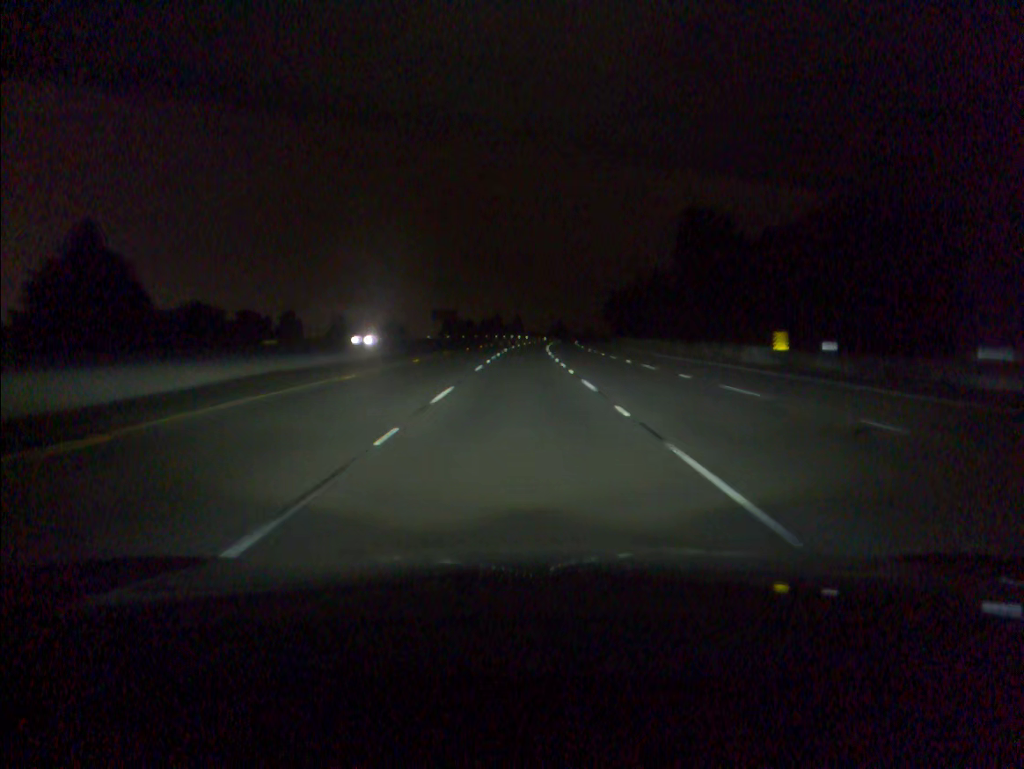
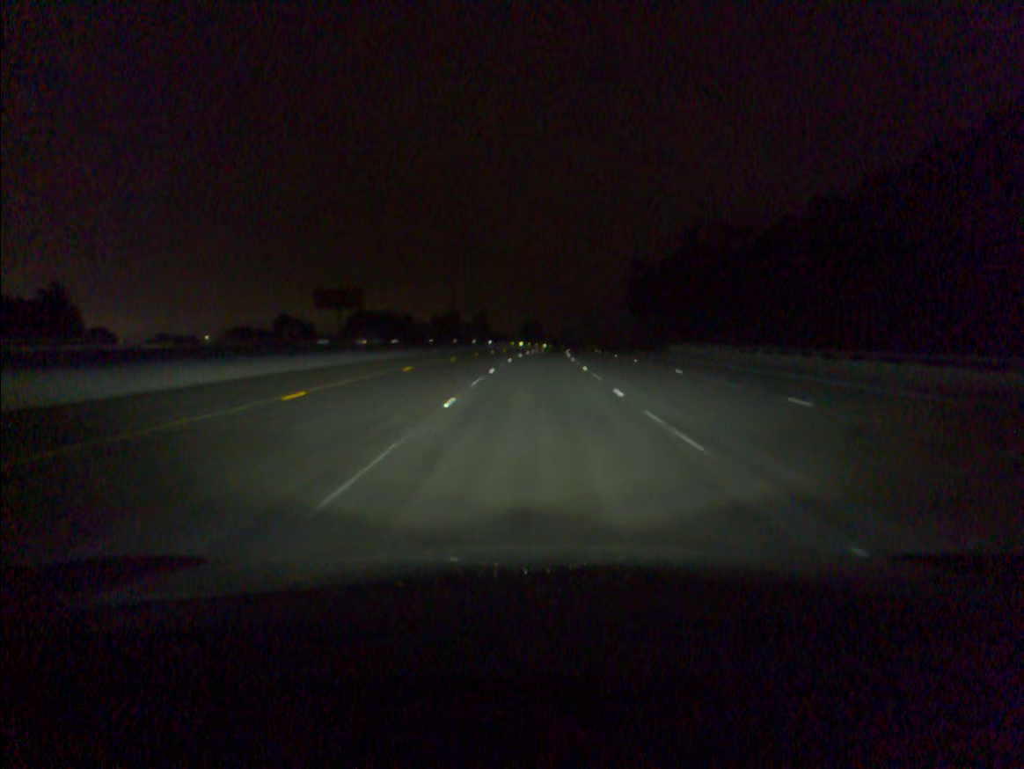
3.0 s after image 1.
(+0.9, +96.1) m; +2°
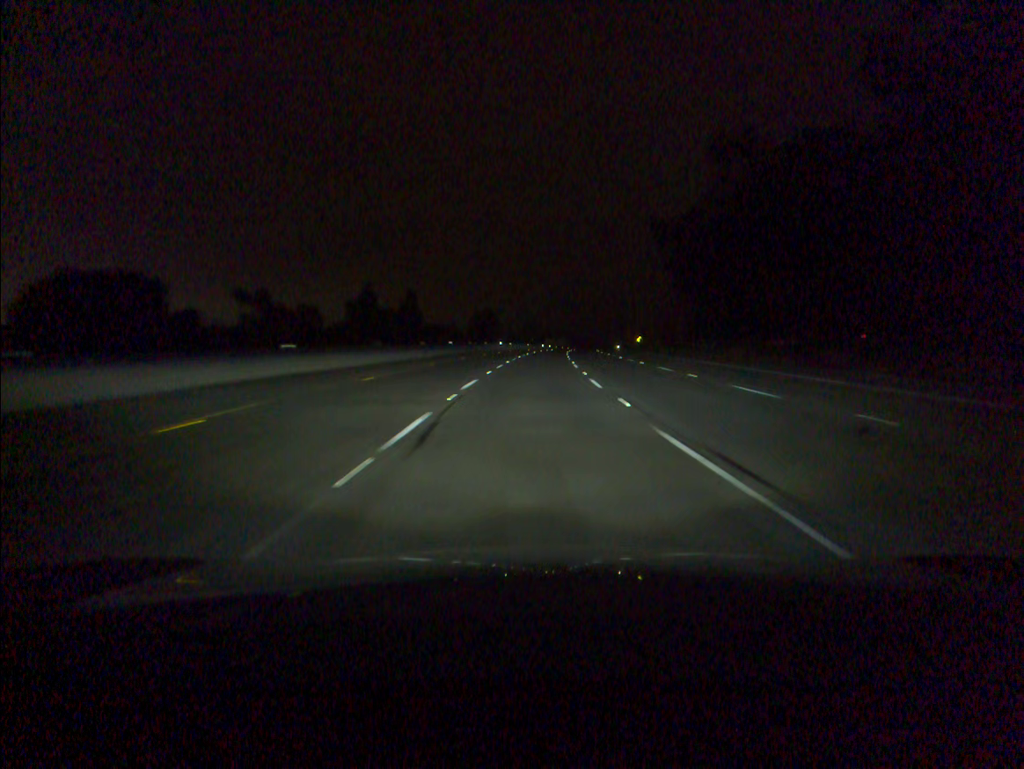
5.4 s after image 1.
(+2.4, +77.4) m; +3°
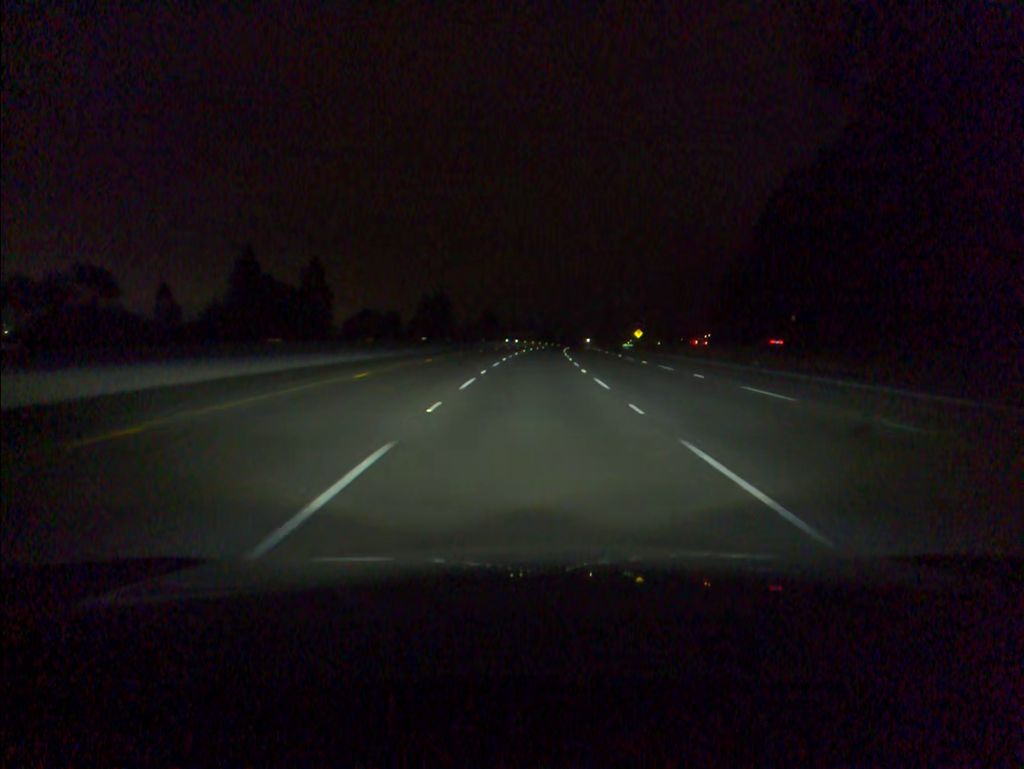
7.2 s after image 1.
(+1.3, +58.6) m; +3°
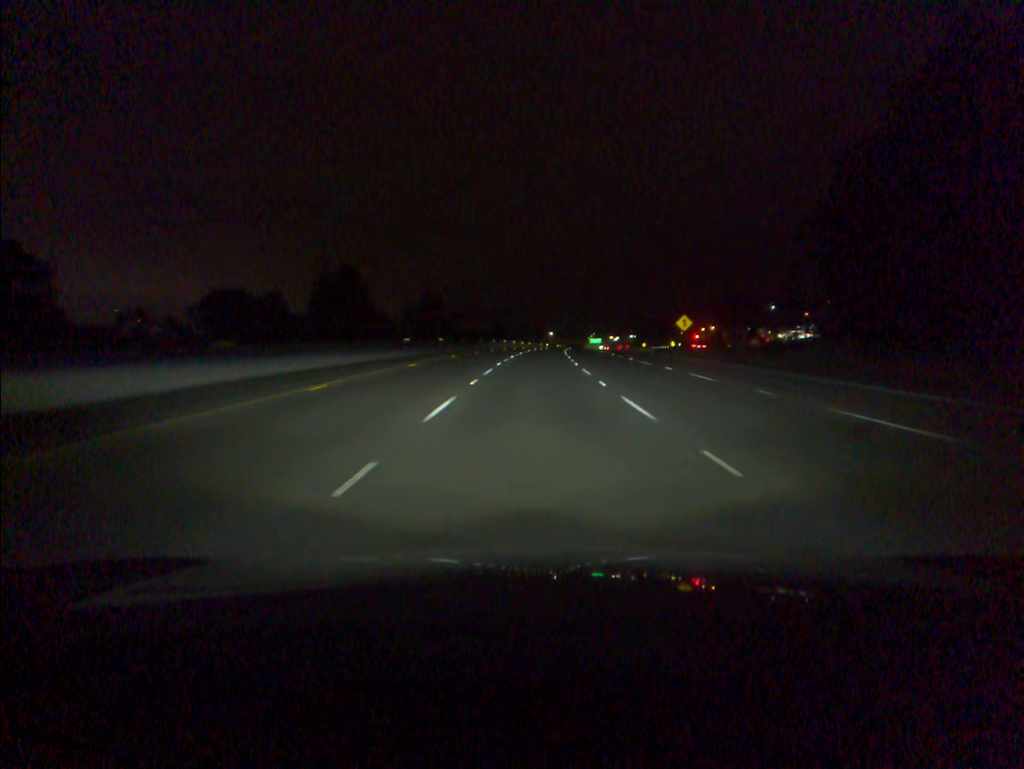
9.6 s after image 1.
(+2.0, +78.0) m; +3°
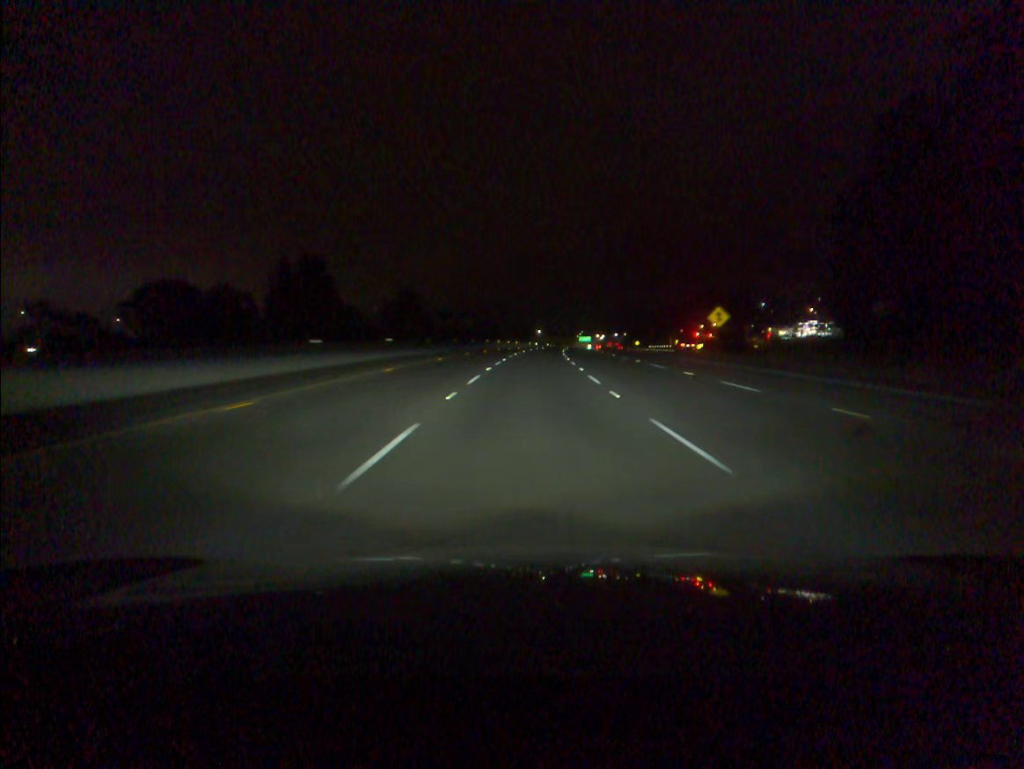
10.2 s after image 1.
(+0.2, +19.5) m; +1°
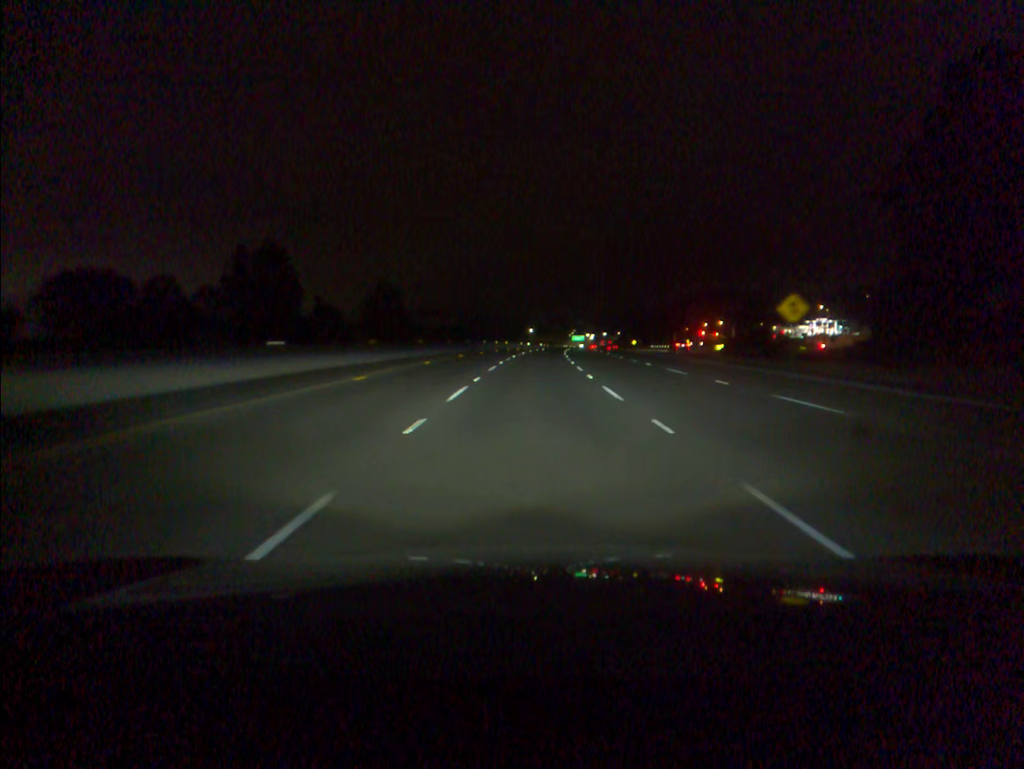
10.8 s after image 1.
(+0.1, +19.5) m; +1°
